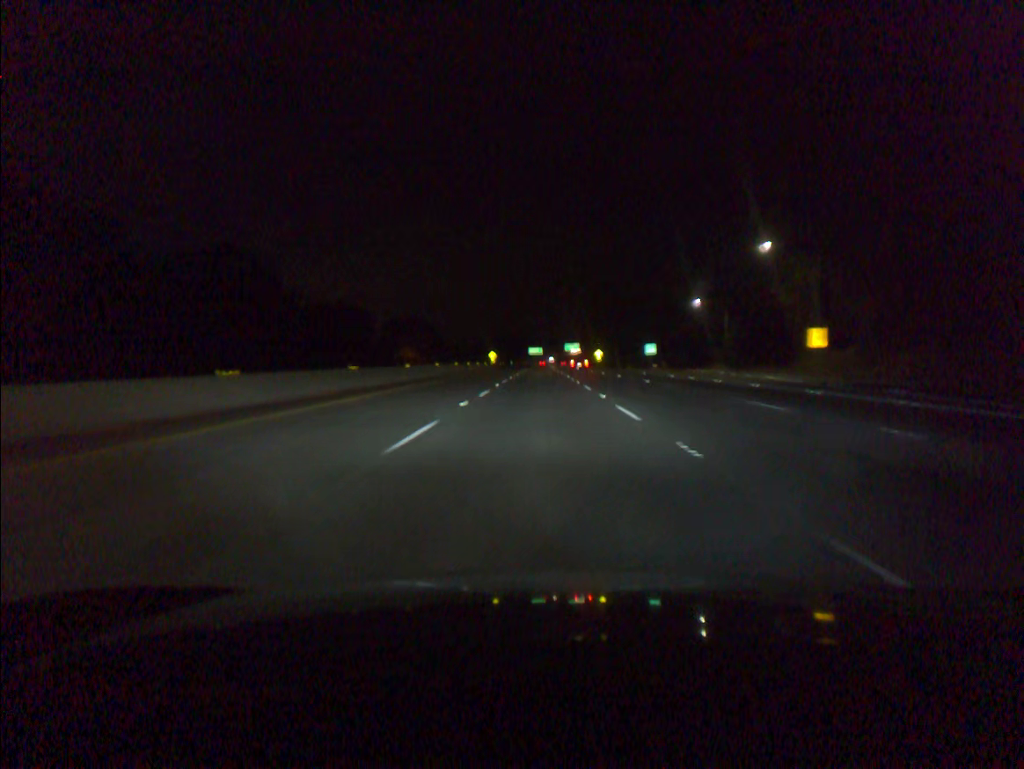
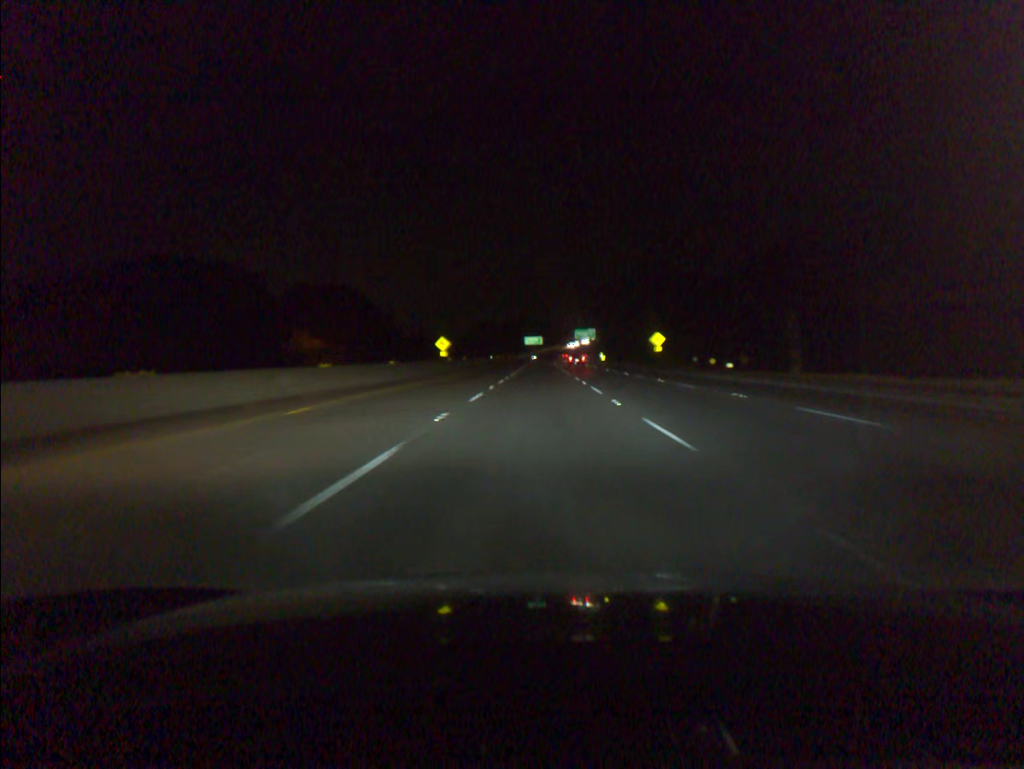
(0.0, +92.4) m; 0°
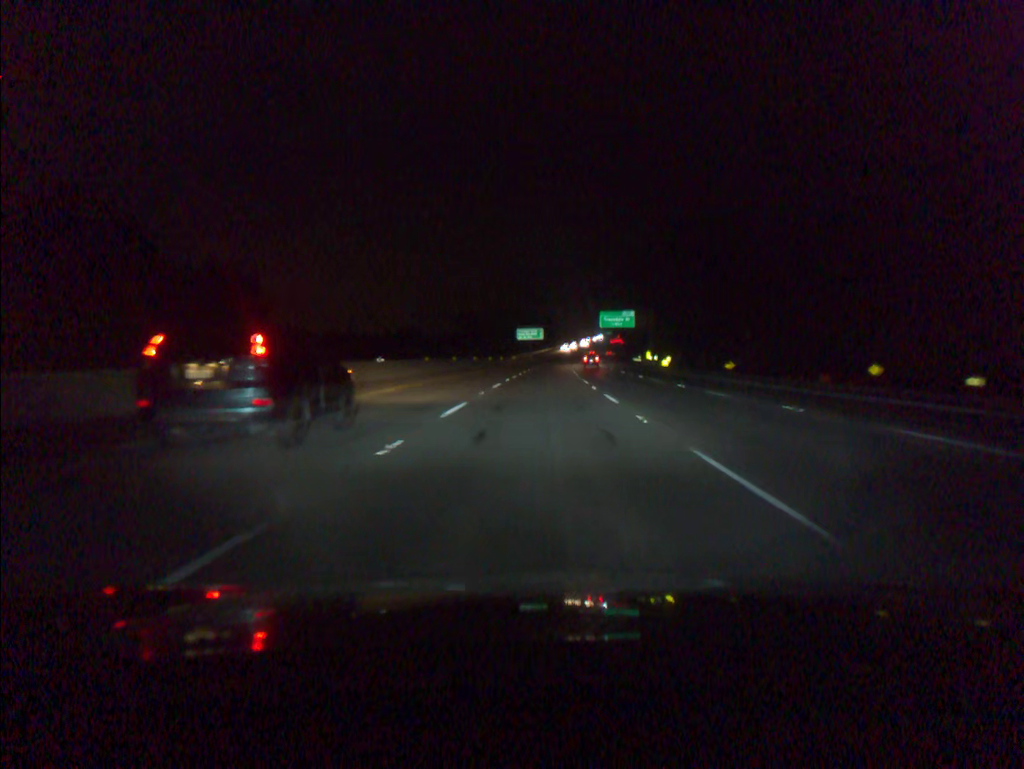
(-0.1, +92.3) m; 0°
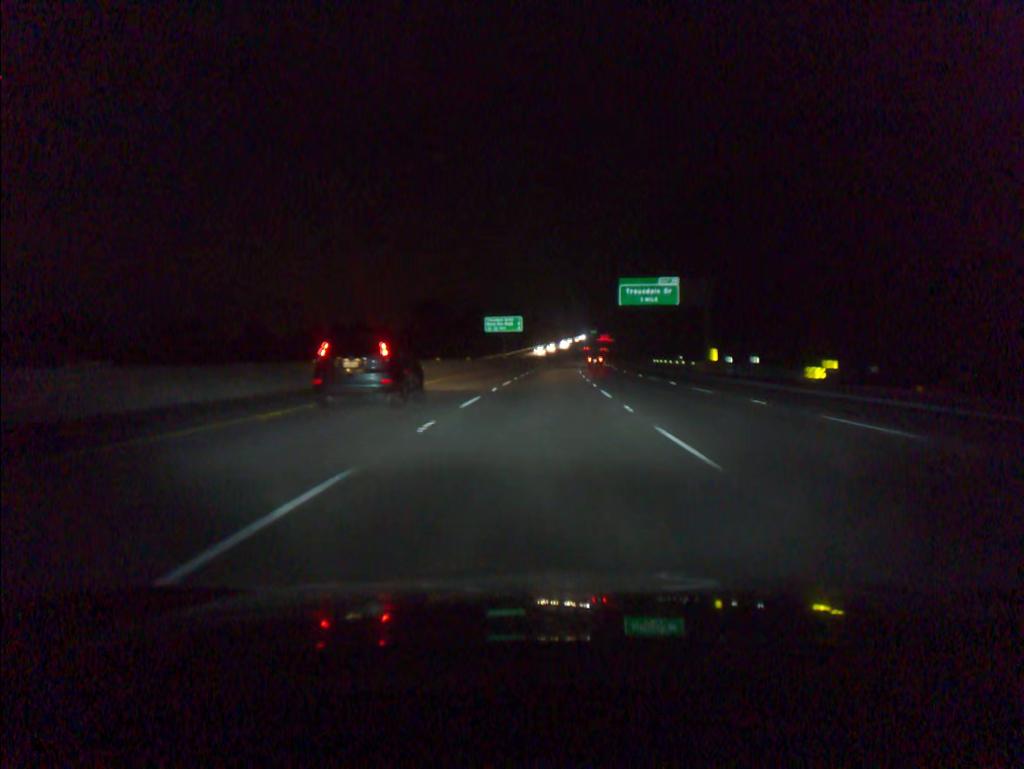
(+0.6, +55.1) m; +1°
